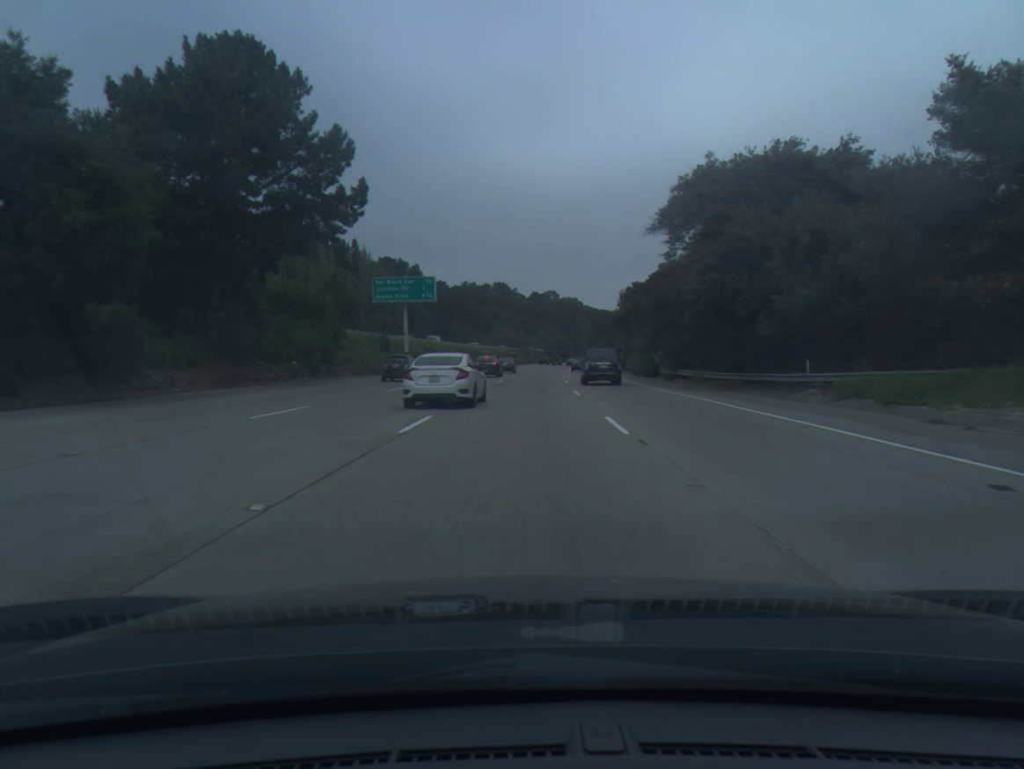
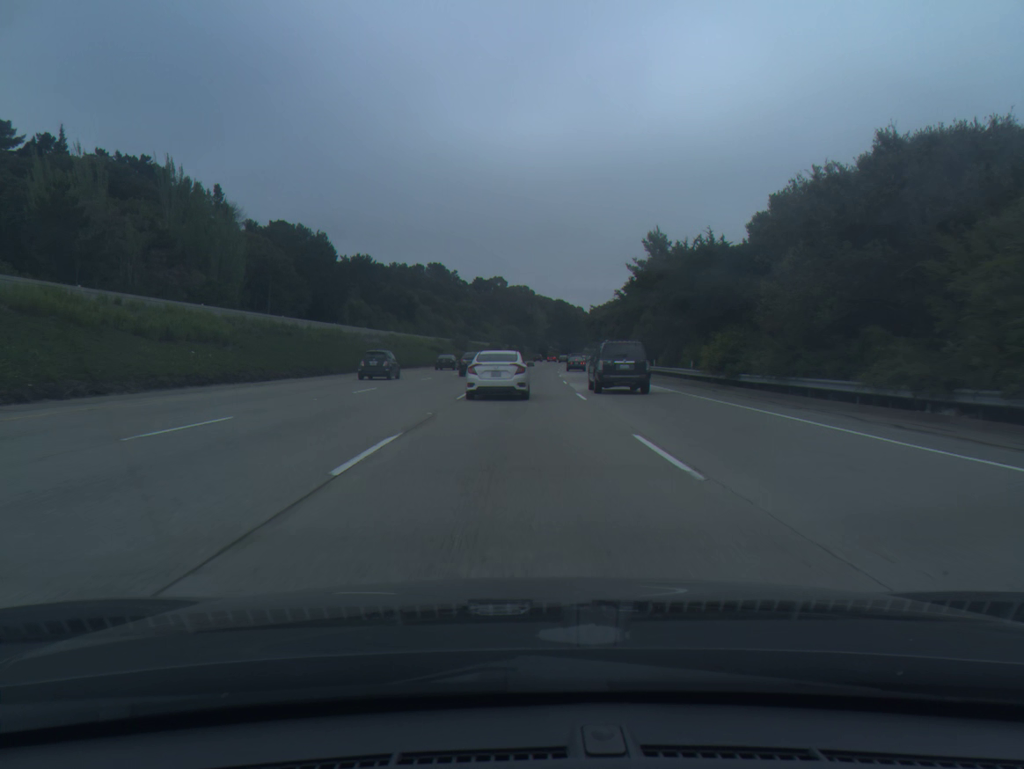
(+2.6, +77.7) m; +4°
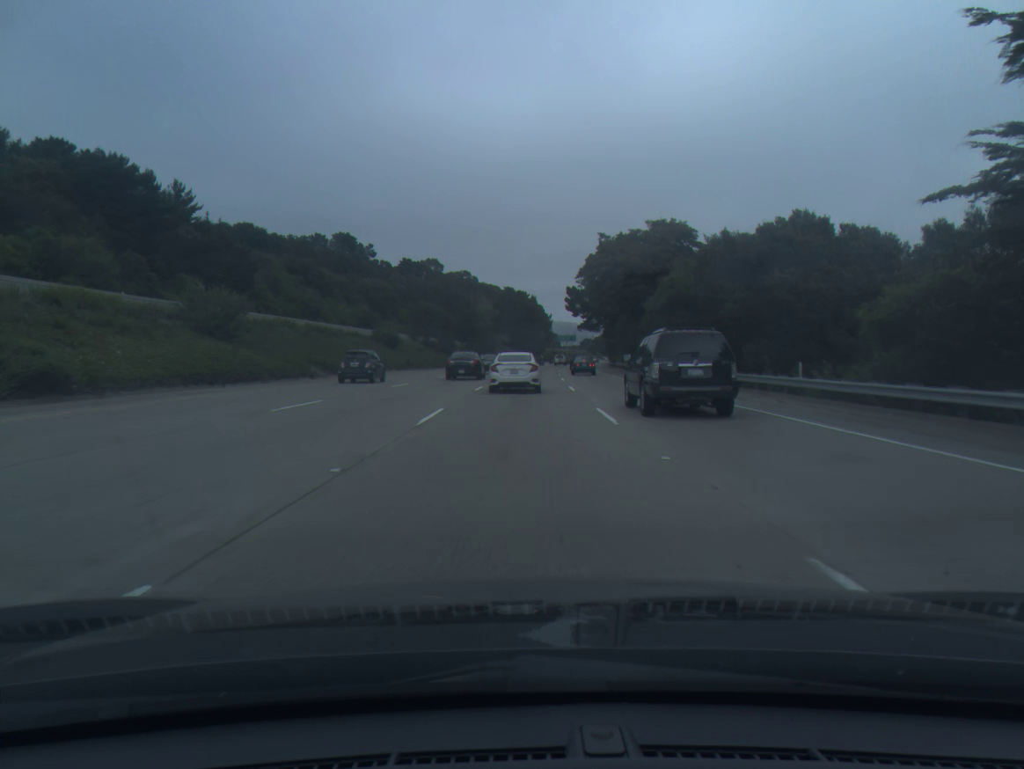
(+3.2, +94.9) m; +4°
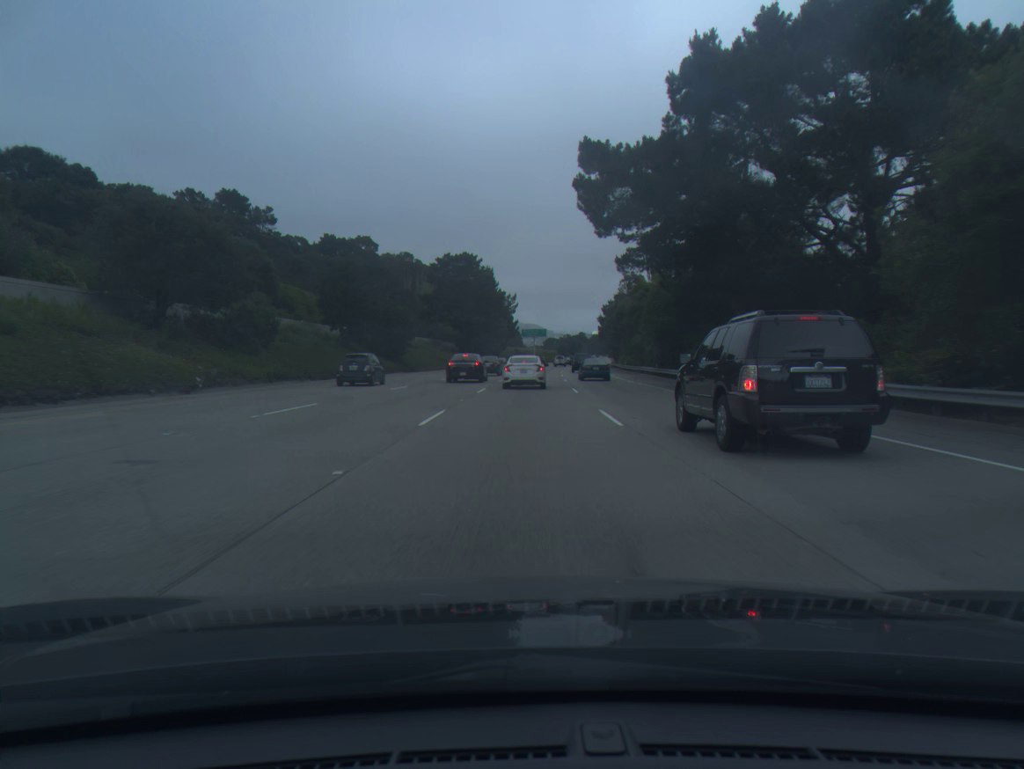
(+2.1, +73.6) m; +3°
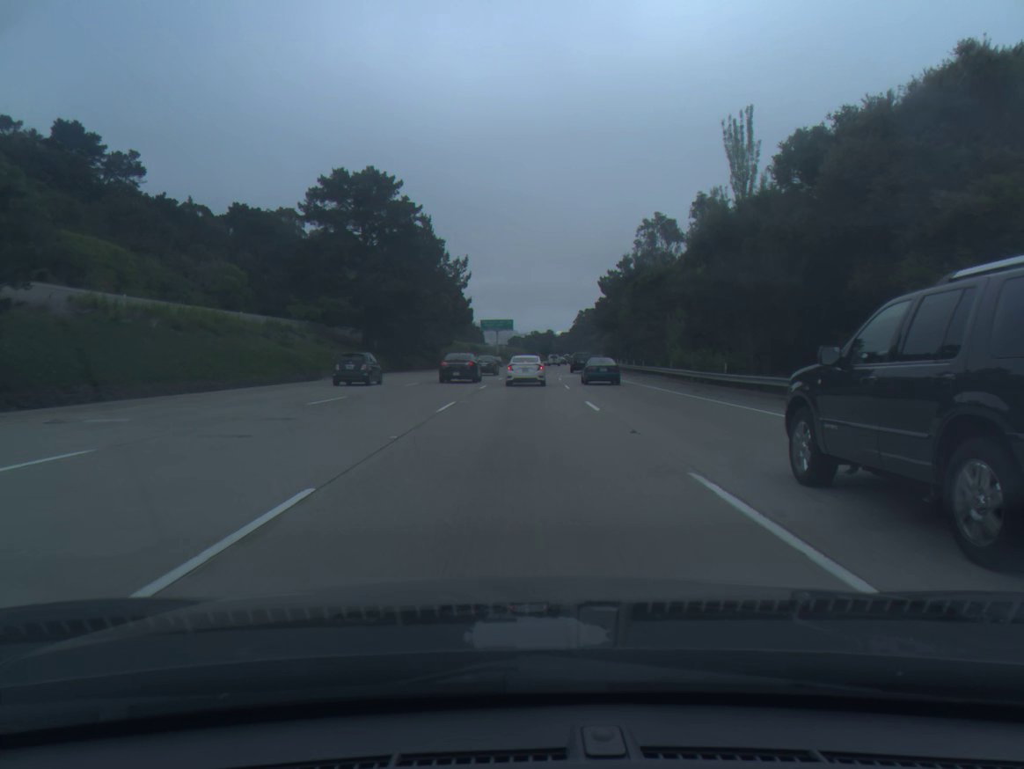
(+1.2, +54.5) m; +3°
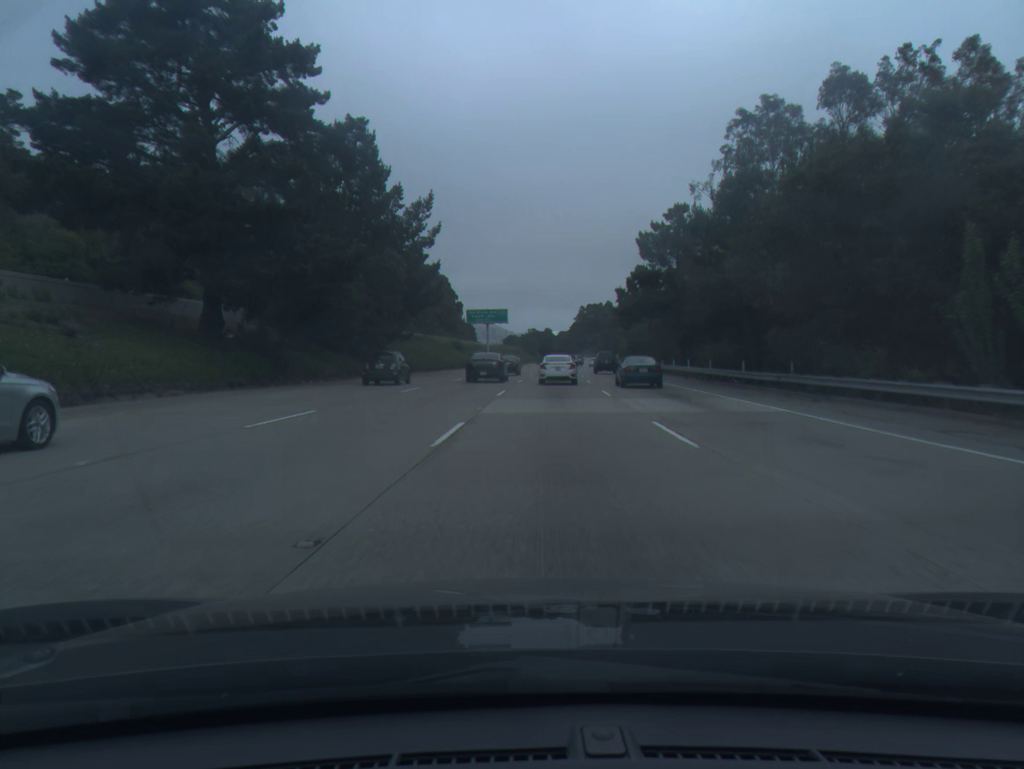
(-0.1, +35.8) m; 0°
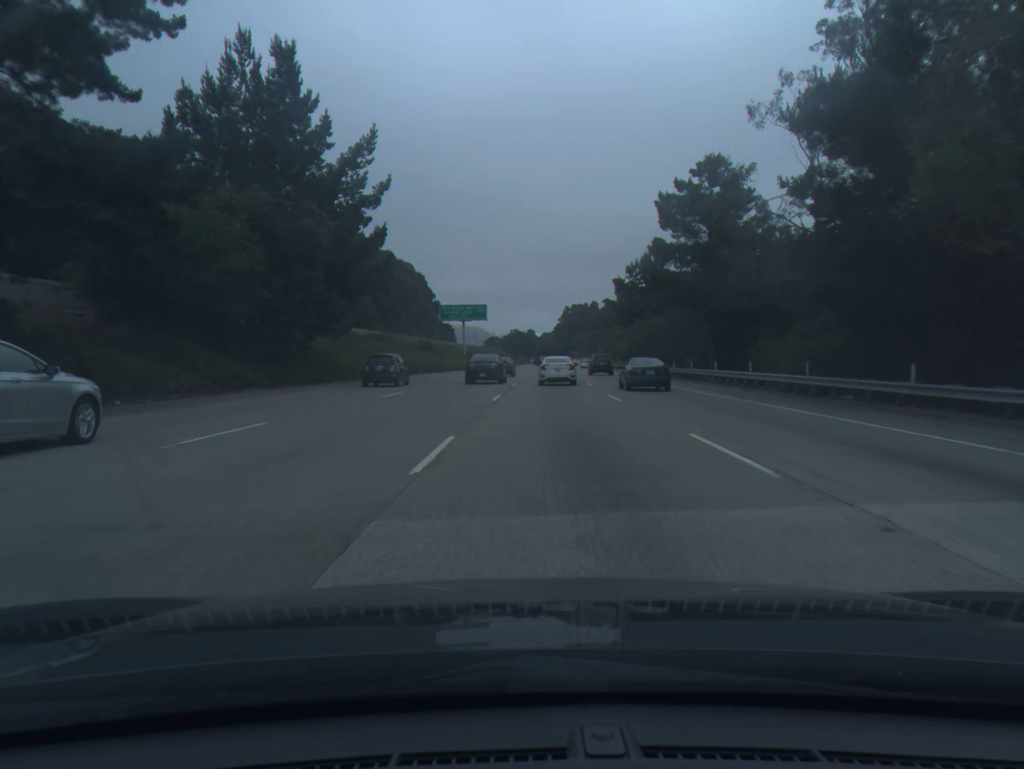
(+0.2, +17.7) m; +1°
